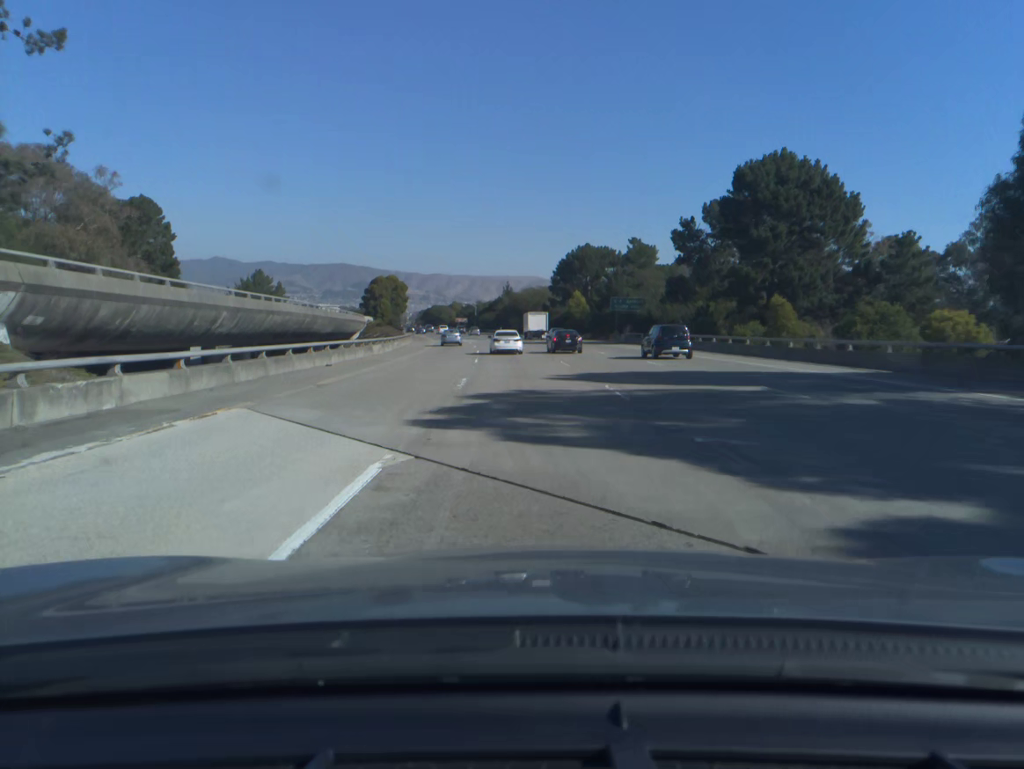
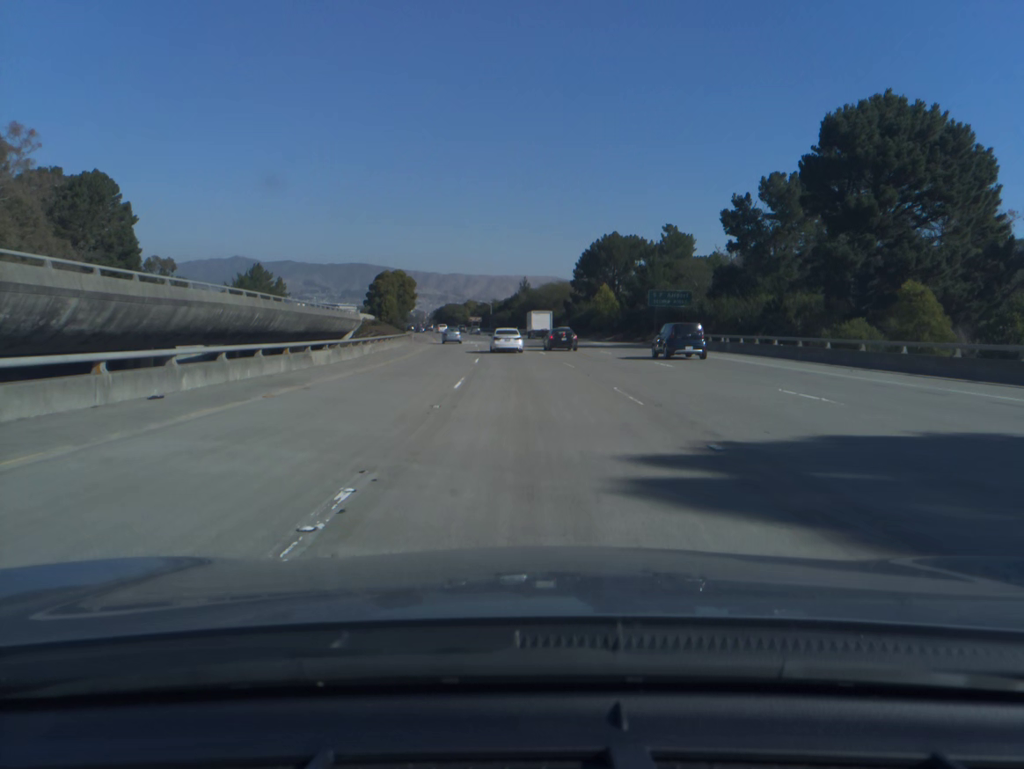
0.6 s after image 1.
(-0.2, +15.9) m; -1°
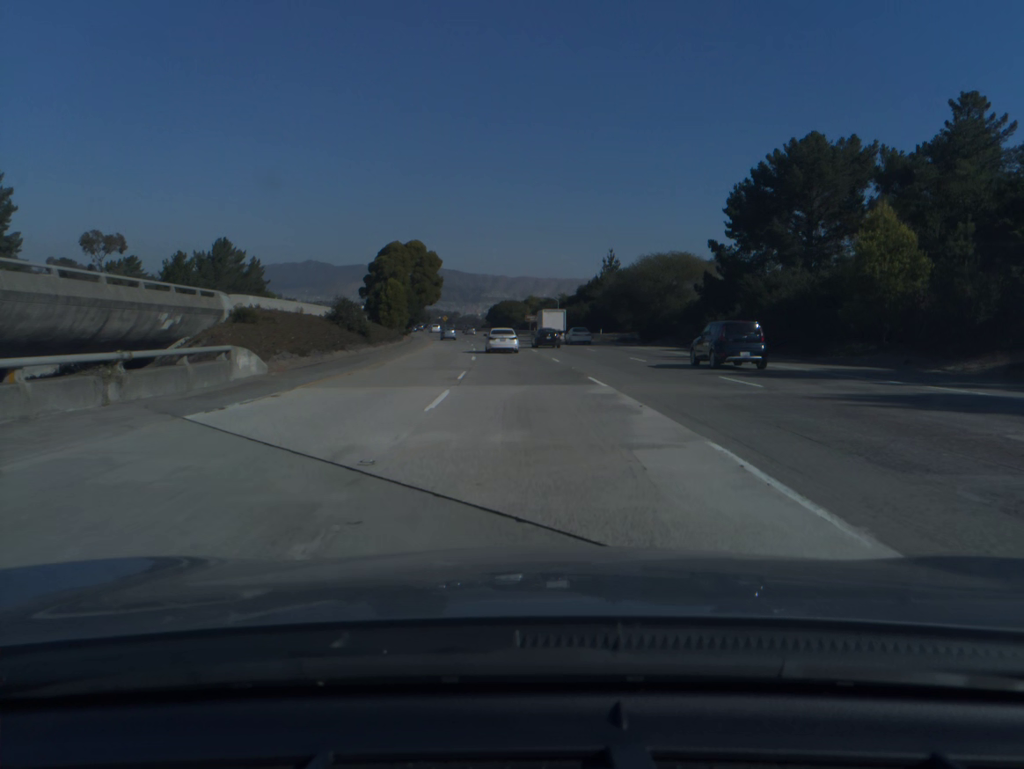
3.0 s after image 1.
(-2.6, +63.1) m; -5°
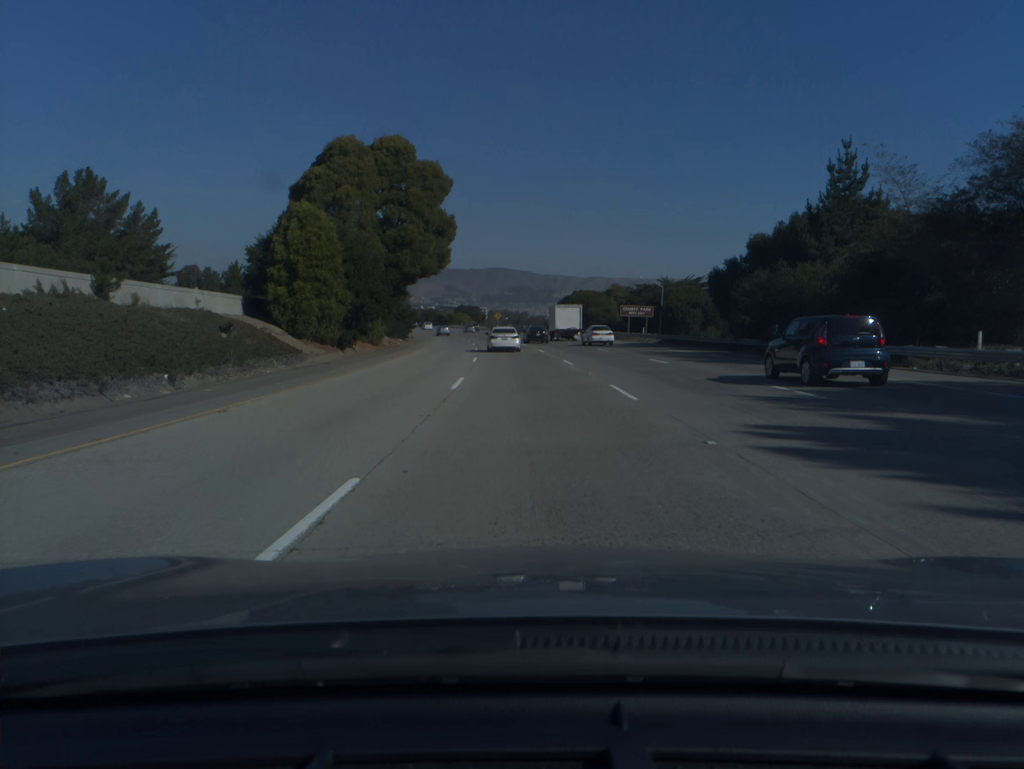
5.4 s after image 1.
(-2.8, +62.1) m; -5°
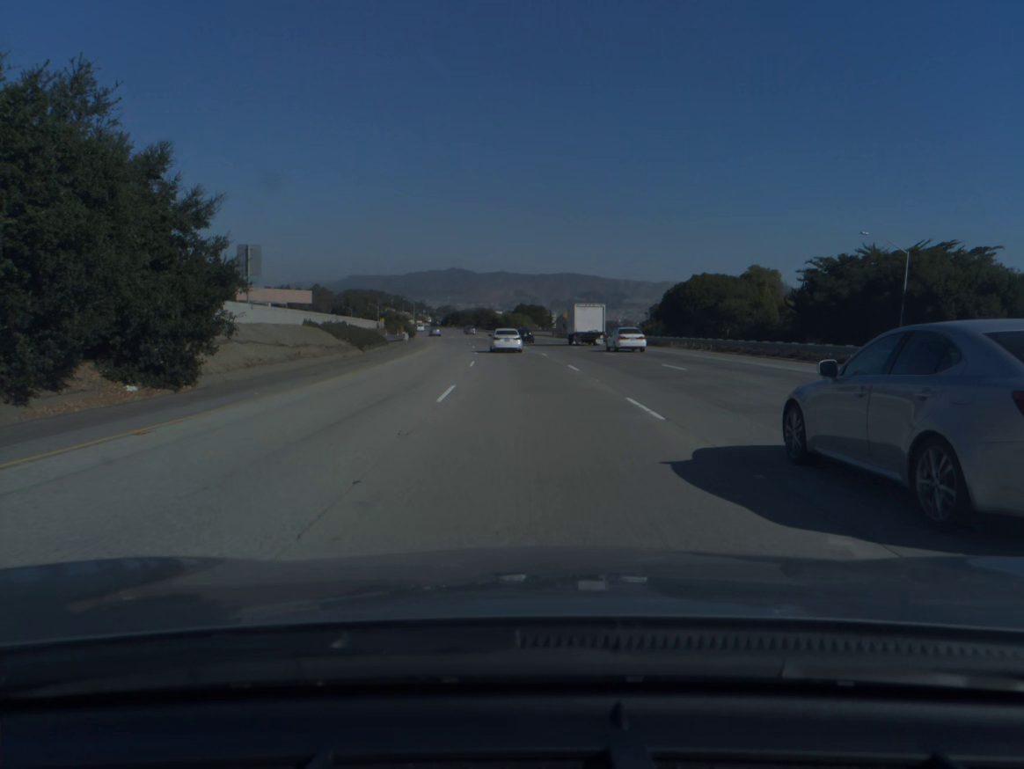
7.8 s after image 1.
(-2.5, +61.2) m; -5°
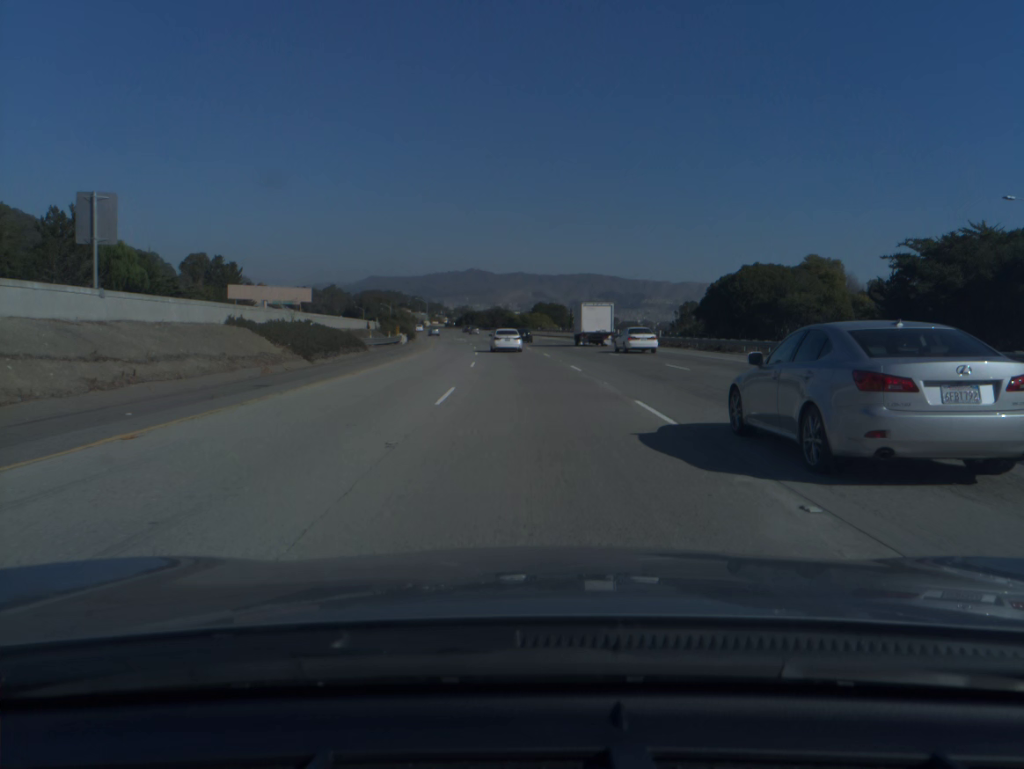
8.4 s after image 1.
(-0.2, +15.3) m; -1°
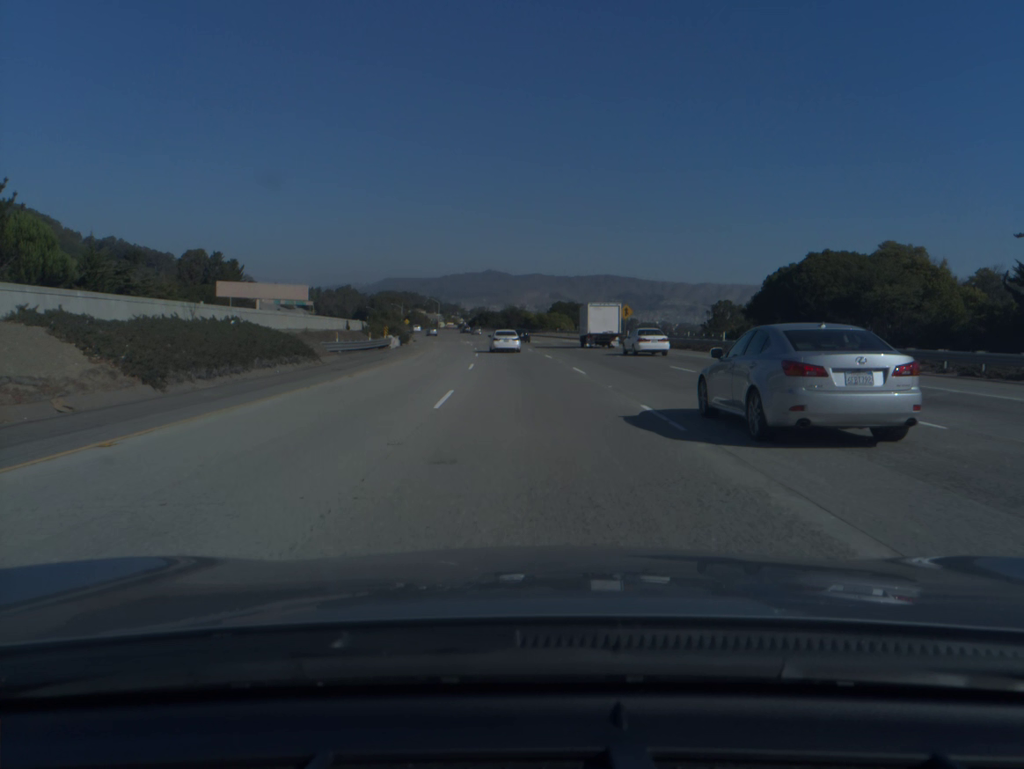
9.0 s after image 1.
(-0.2, +15.3) m; -1°
